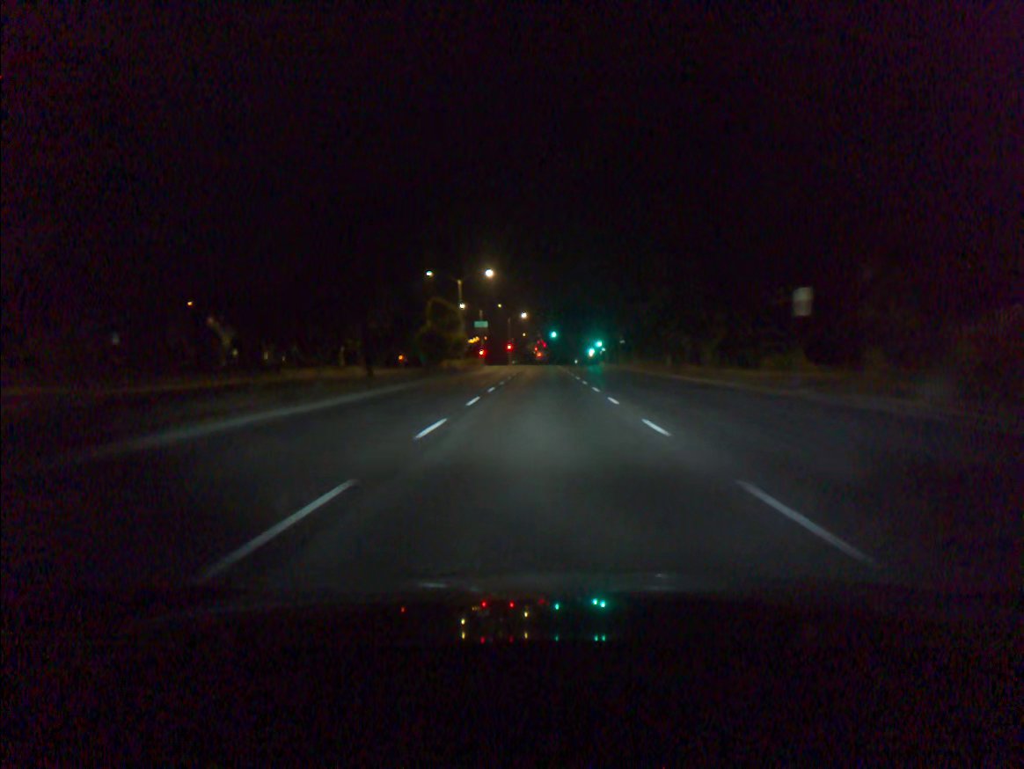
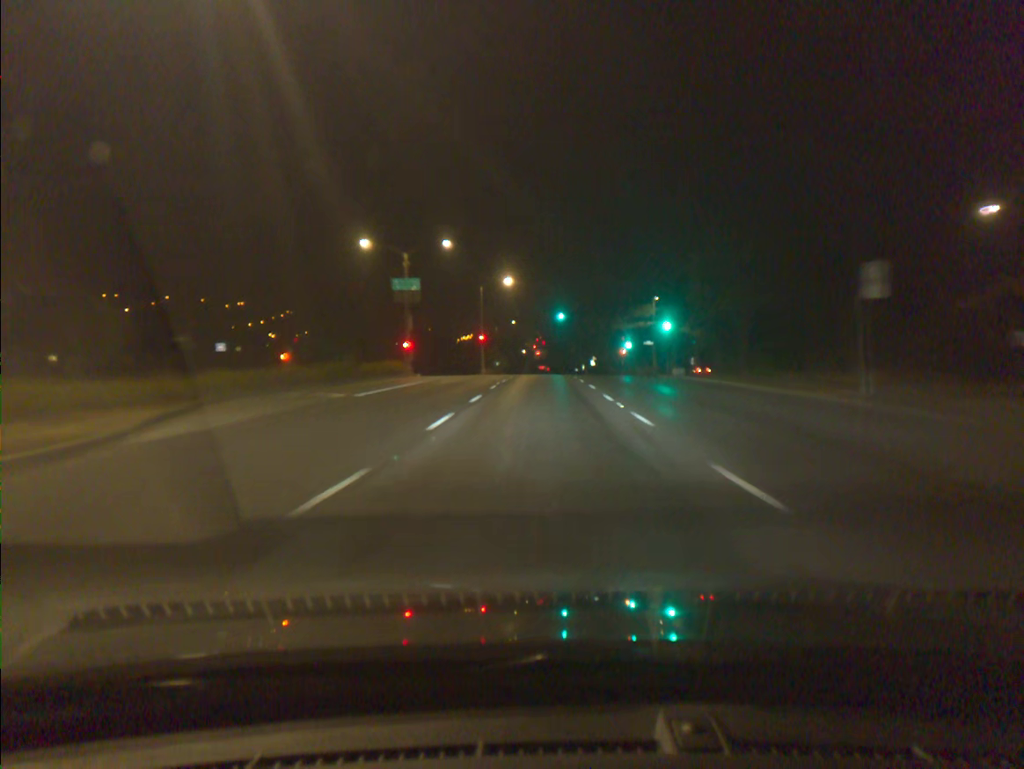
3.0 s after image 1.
(0.0, +64.1) m; 0°
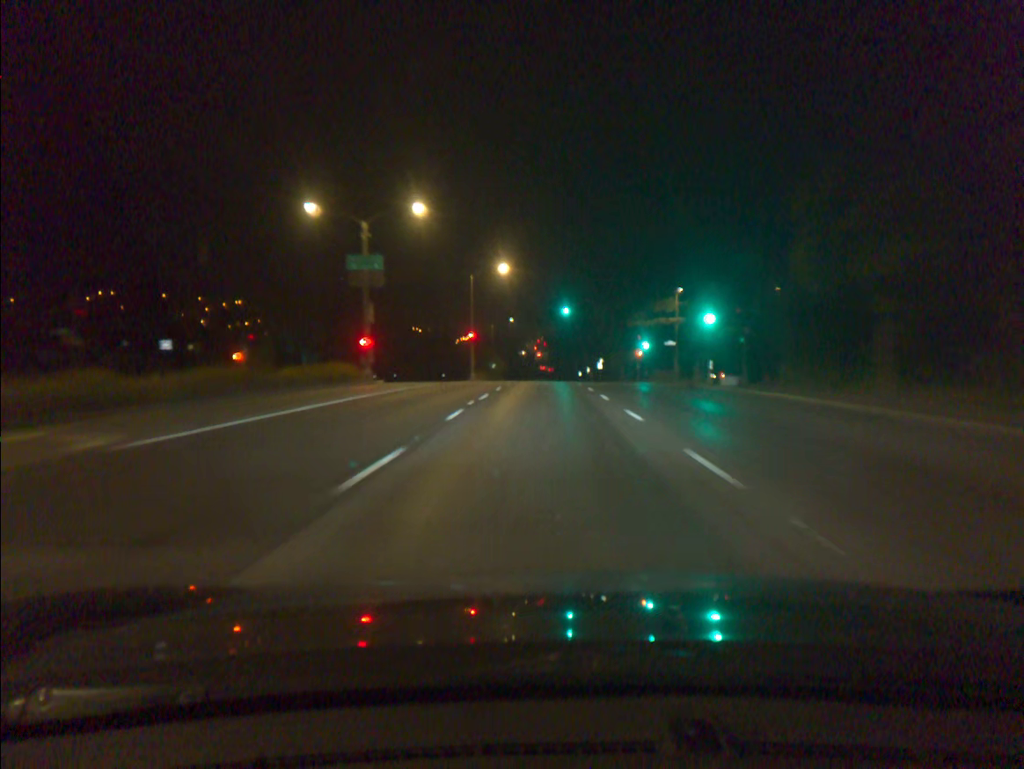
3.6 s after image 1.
(0.0, +12.9) m; 0°
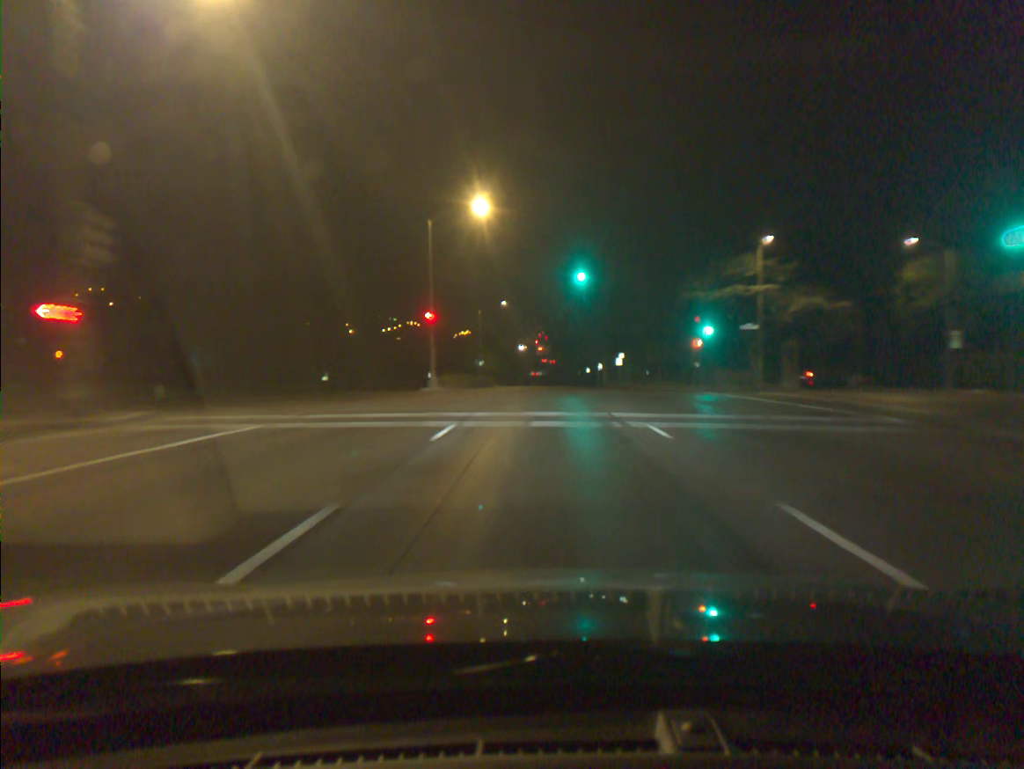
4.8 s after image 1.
(0.0, +25.9) m; 0°
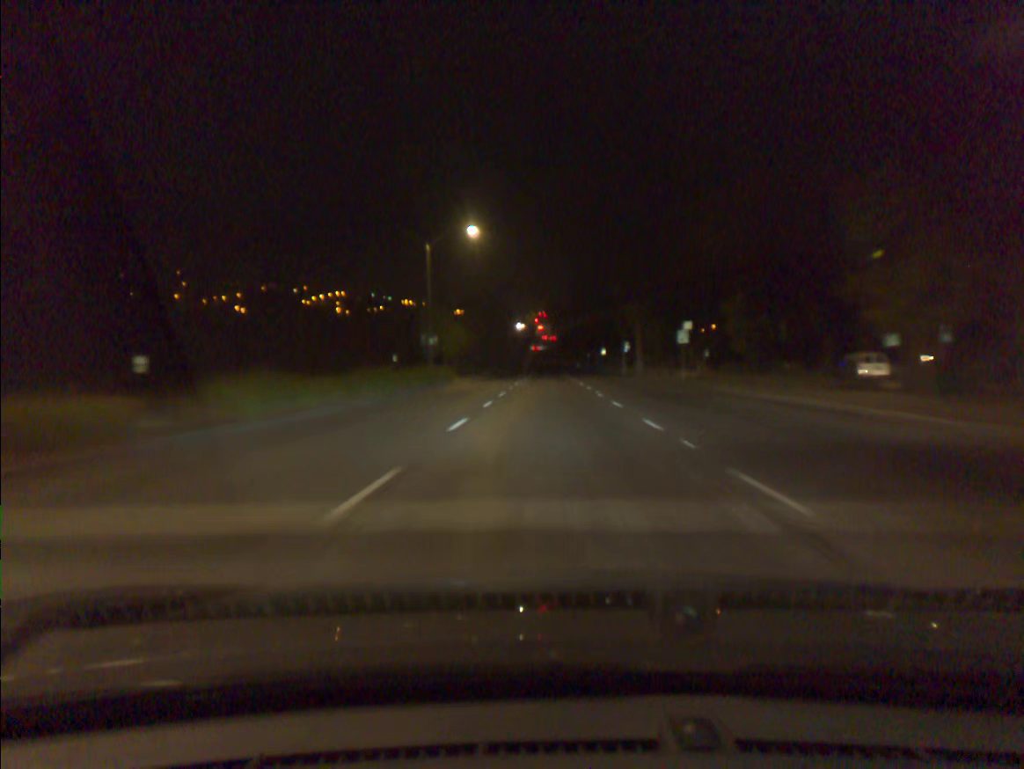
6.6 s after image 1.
(0.0, +39.2) m; 0°
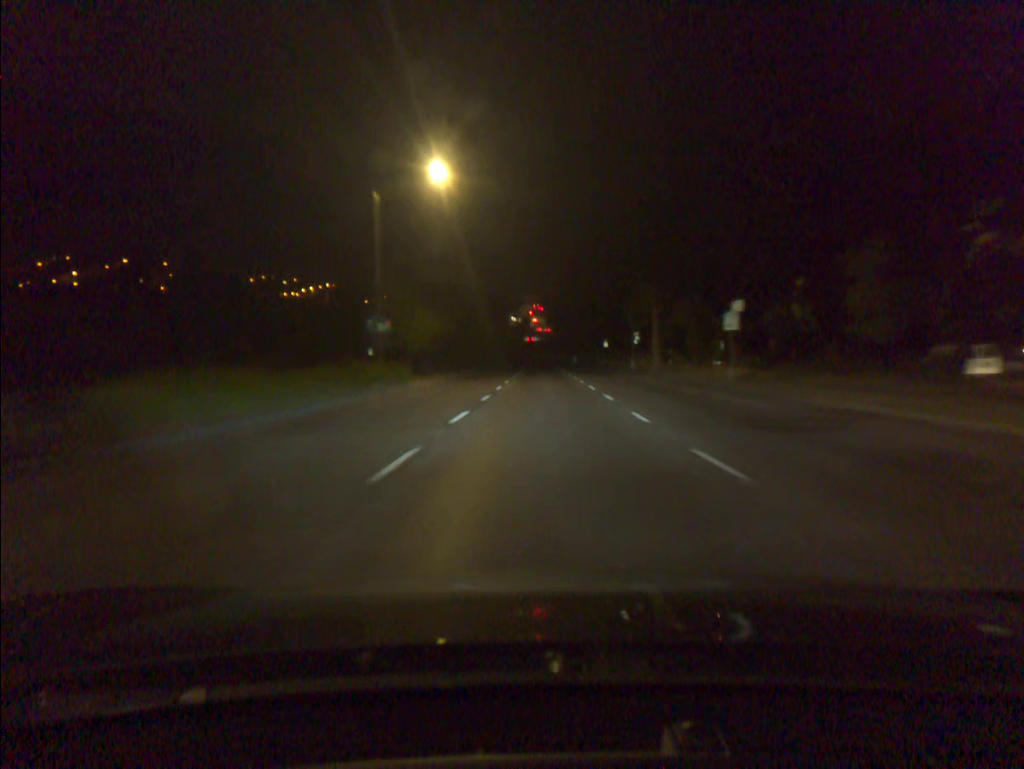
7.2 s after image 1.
(0.0, +13.2) m; 0°
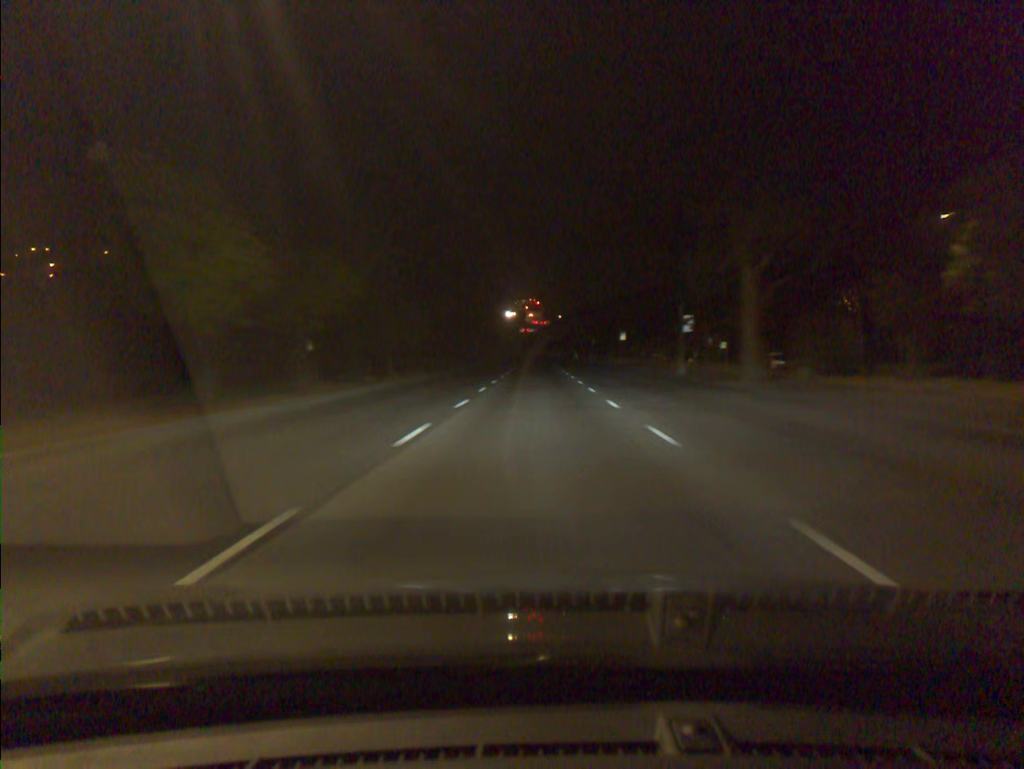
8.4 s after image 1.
(+0.1, +26.5) m; 0°
